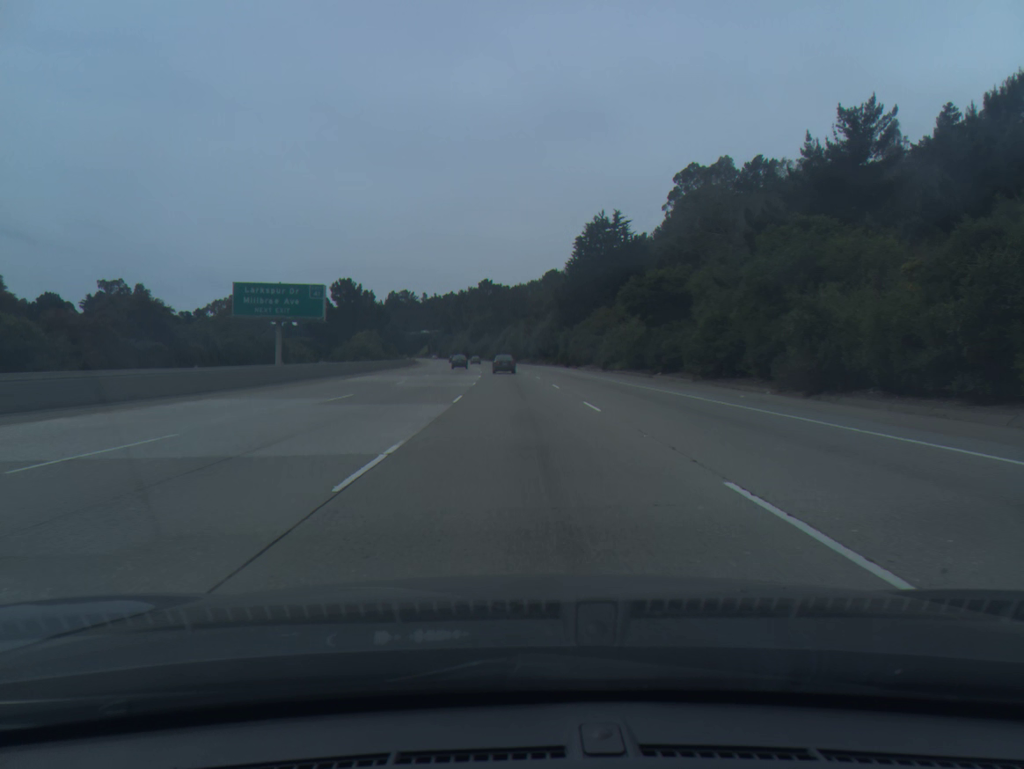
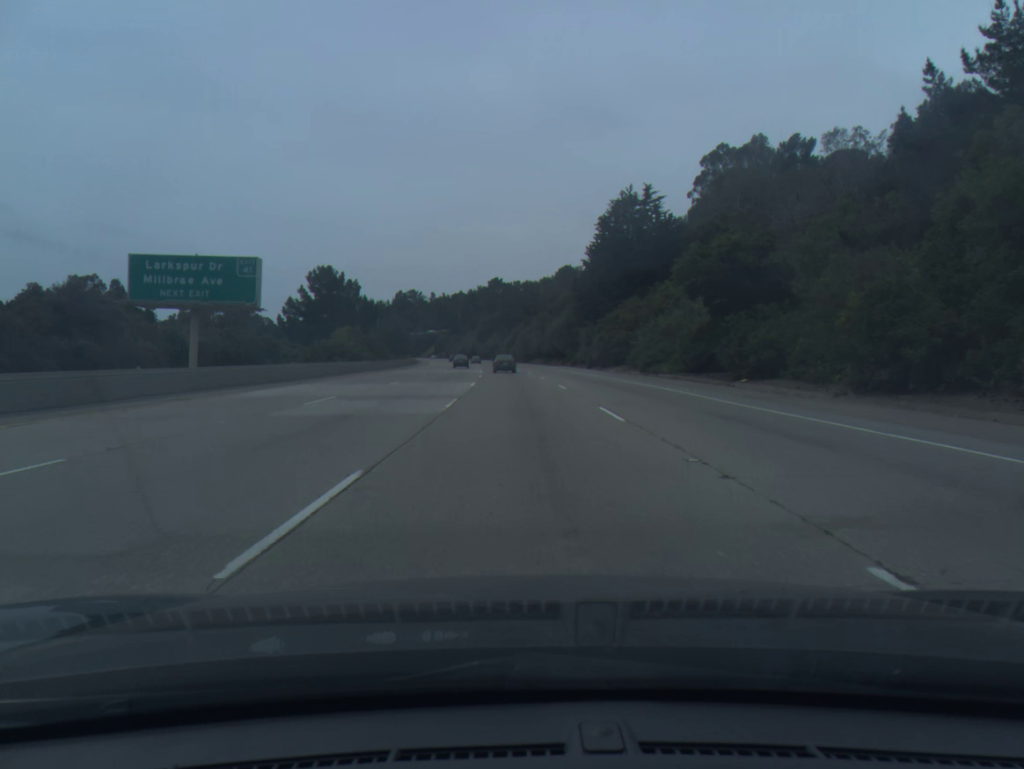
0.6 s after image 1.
(-0.1, +17.5) m; -1°
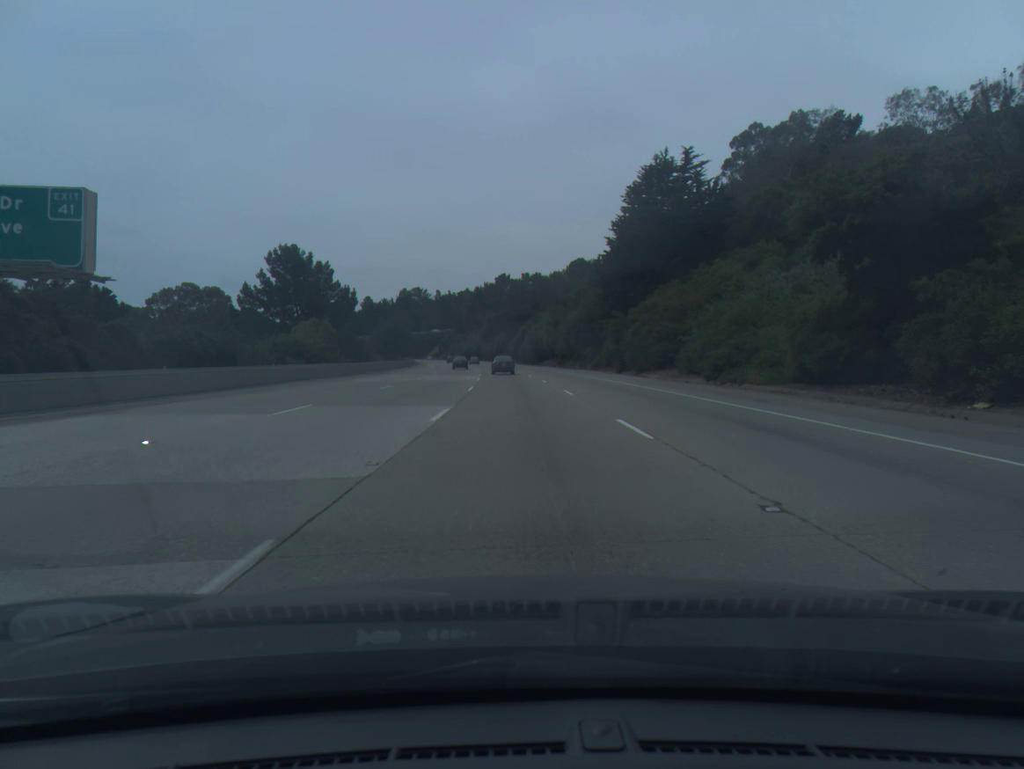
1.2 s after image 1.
(-0.1, +17.5) m; -1°
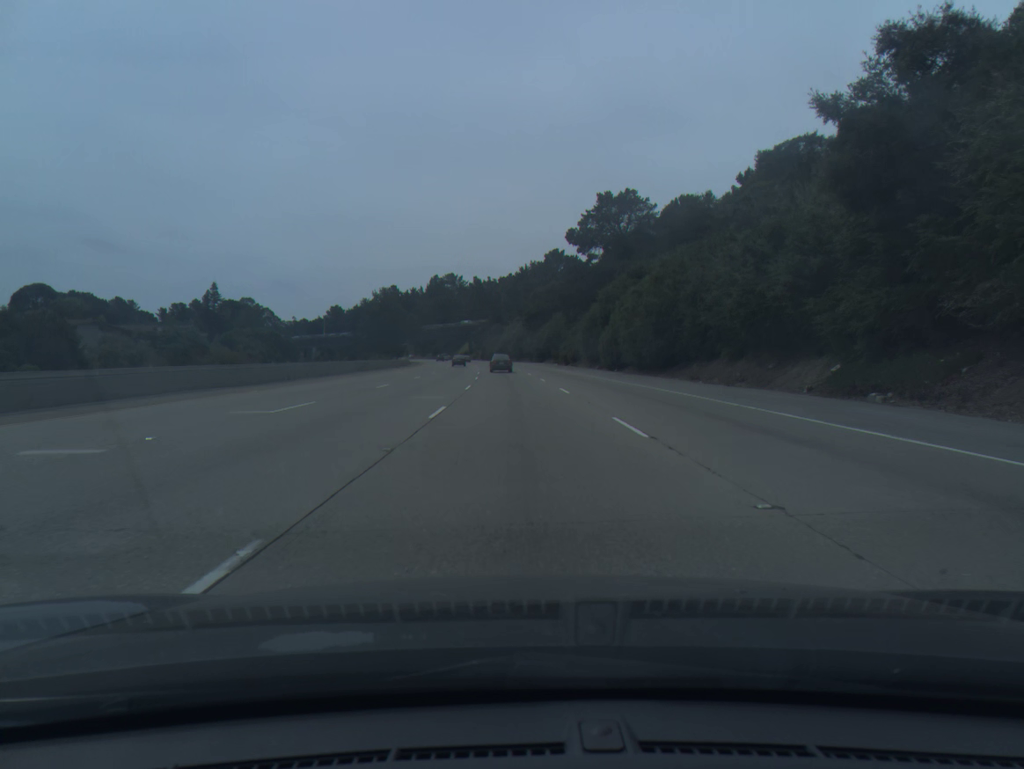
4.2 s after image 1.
(-2.6, +87.8) m; -4°
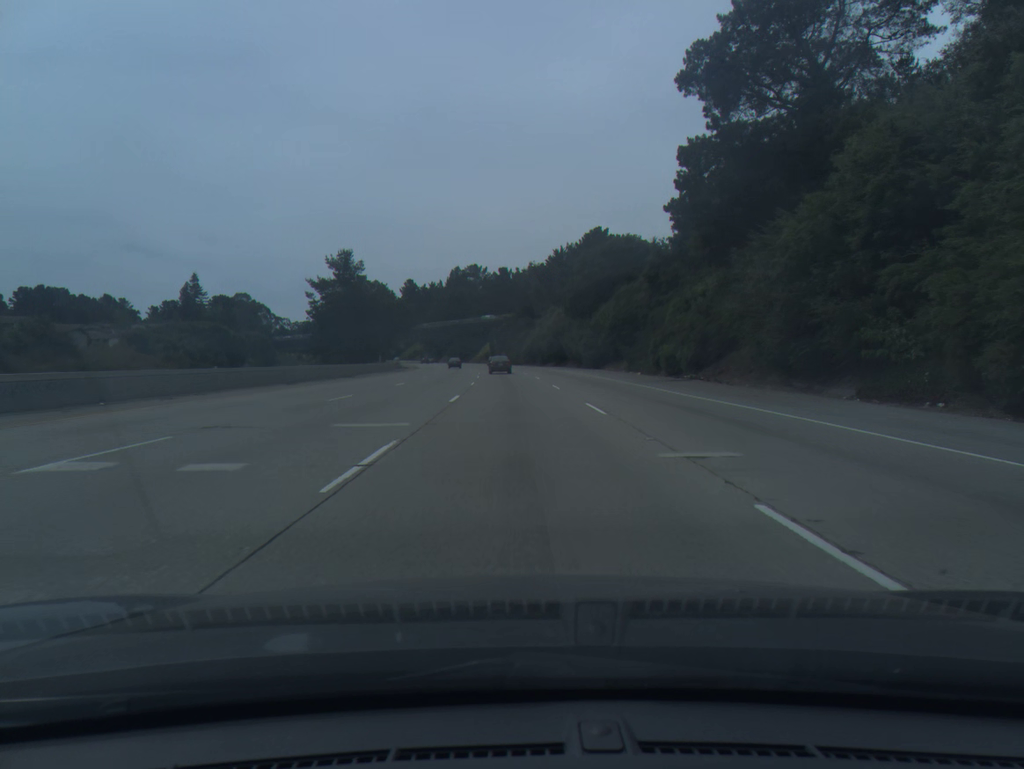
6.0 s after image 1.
(-1.0, +52.9) m; -2°
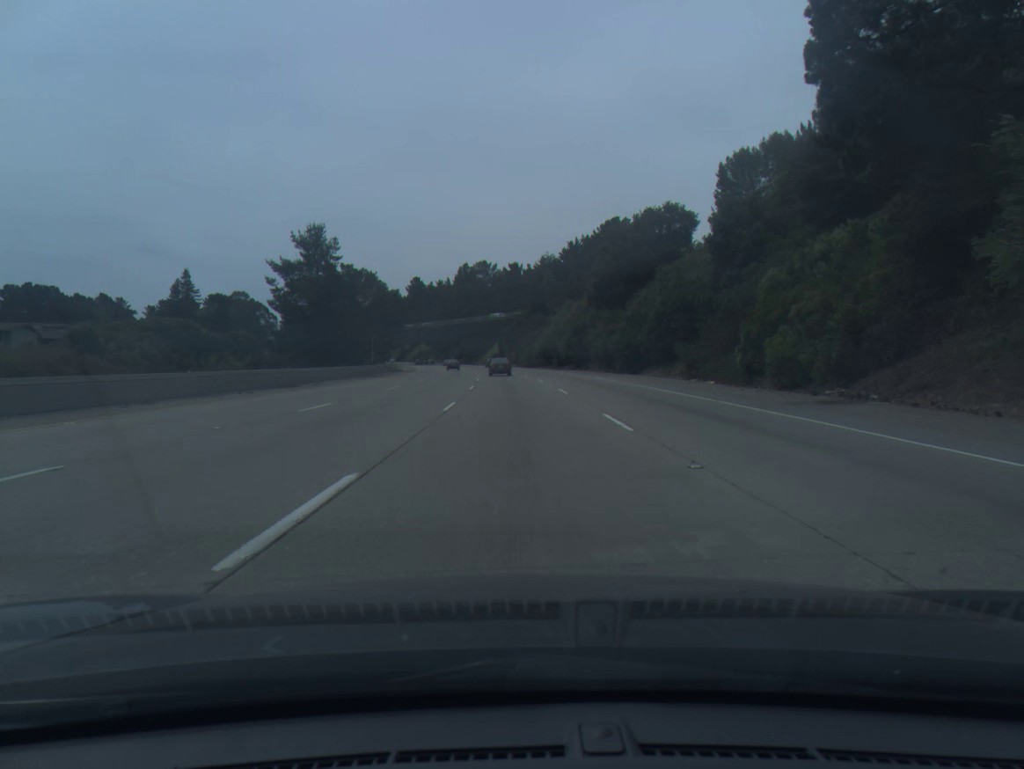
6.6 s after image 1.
(-0.1, +17.7) m; -1°
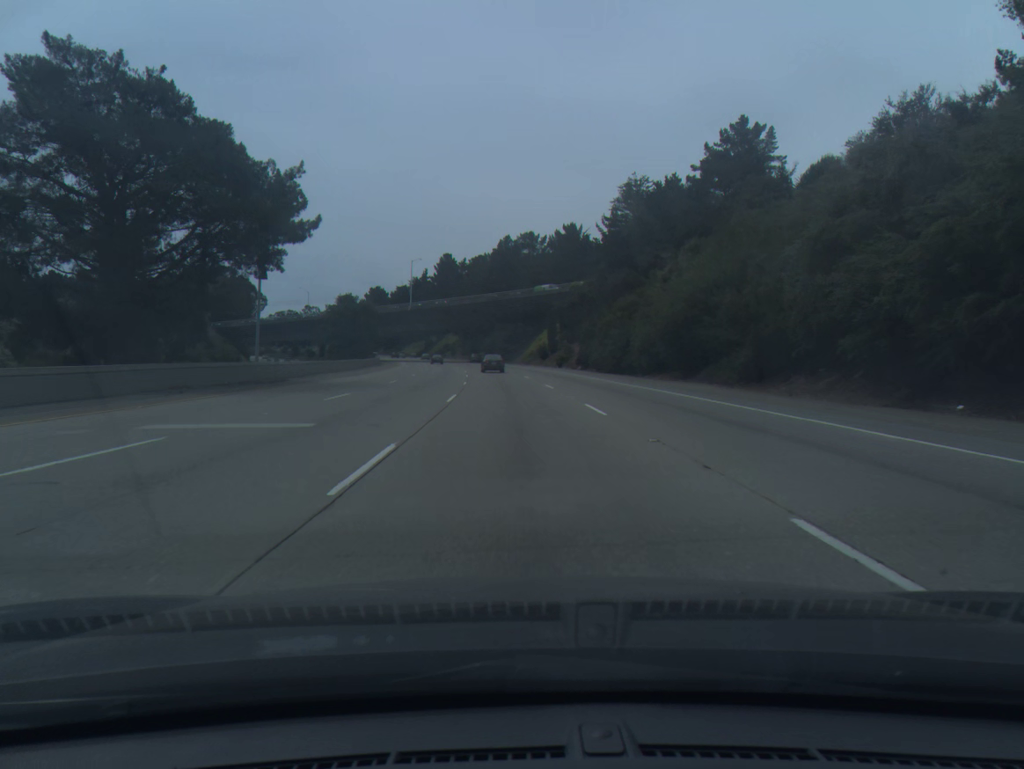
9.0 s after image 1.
(-2.0, +70.5) m; -3°
